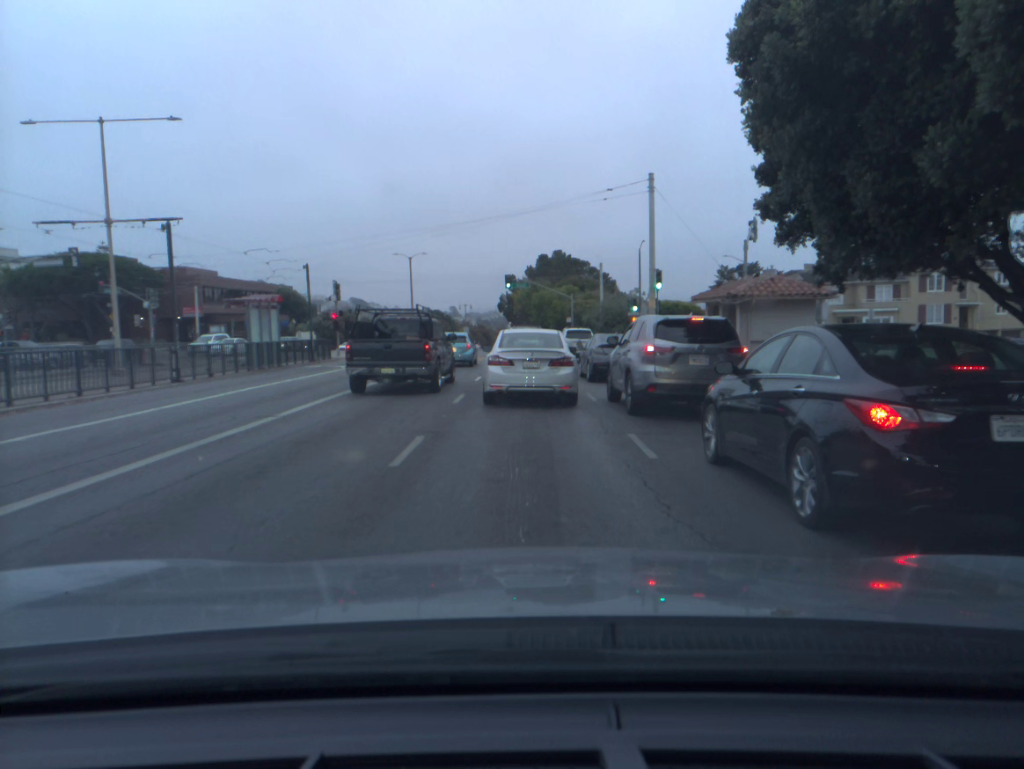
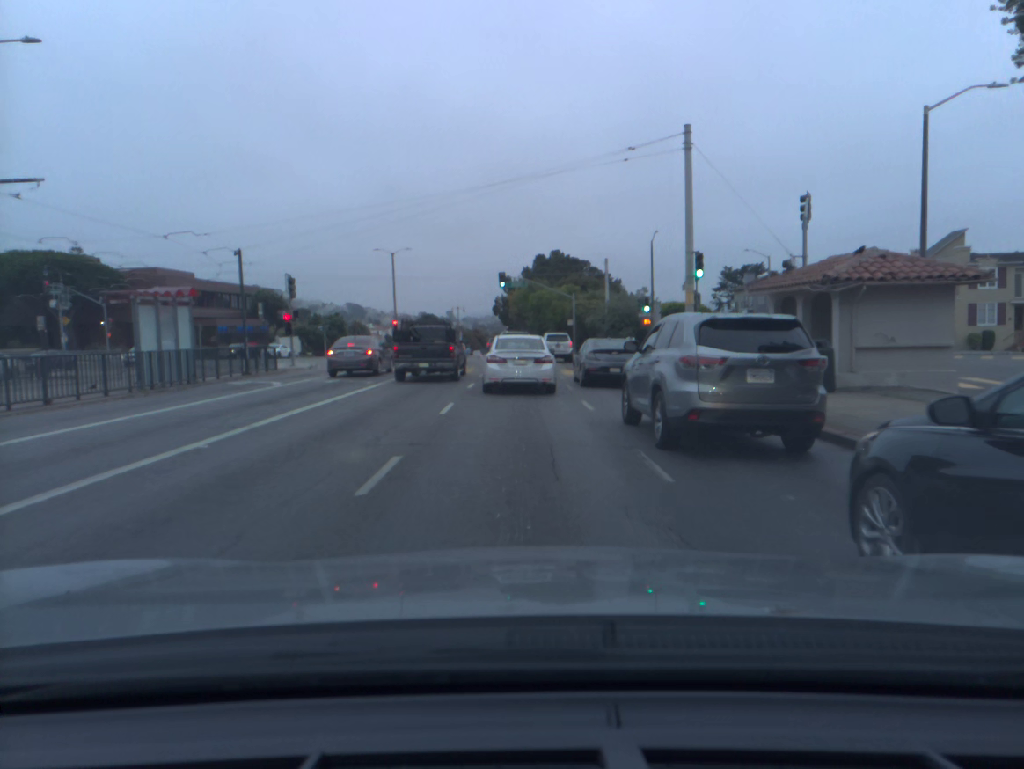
(0.0, +8.5) m; 0°
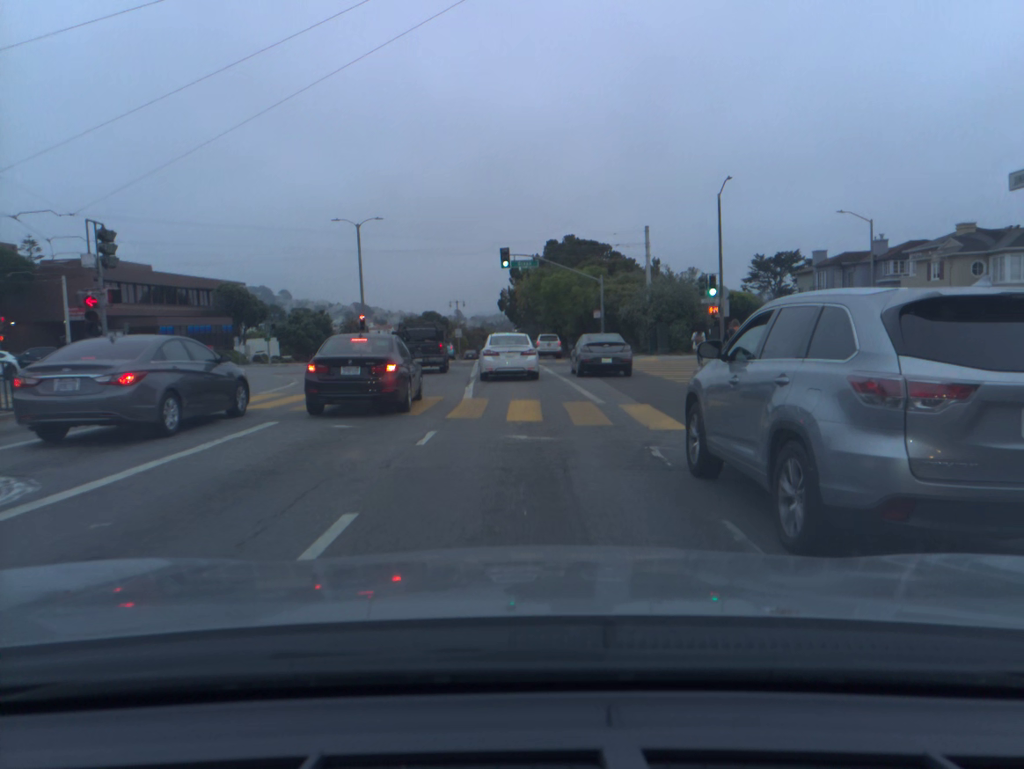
(-0.1, +17.5) m; -1°
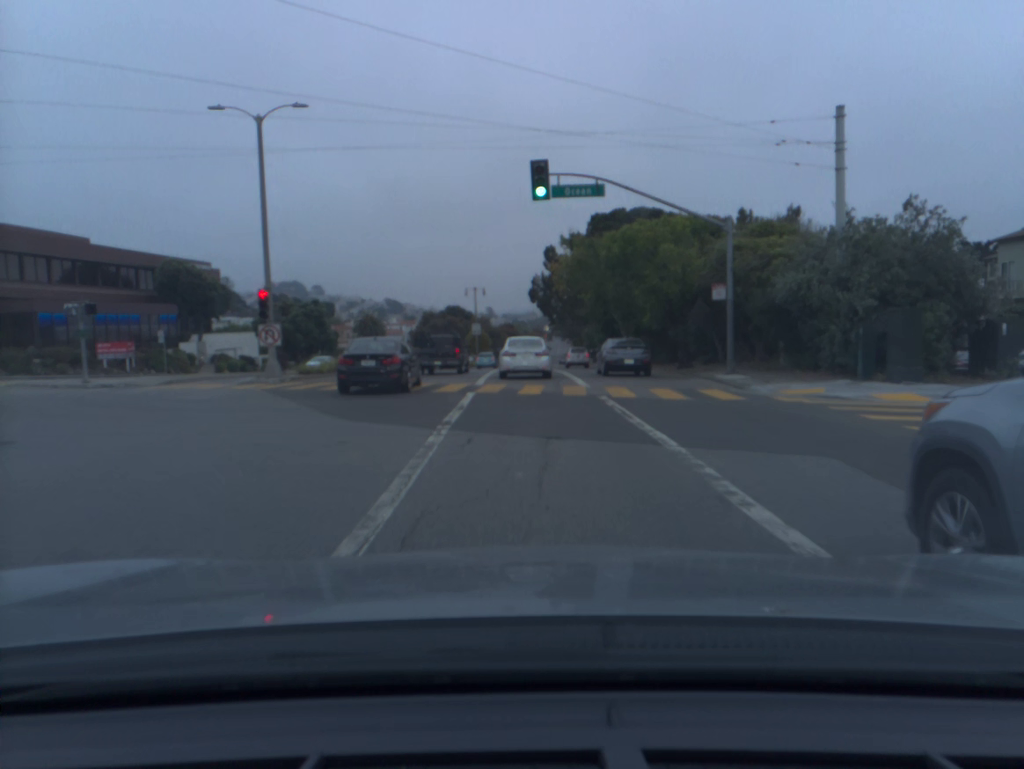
(-0.6, +25.6) m; -2°
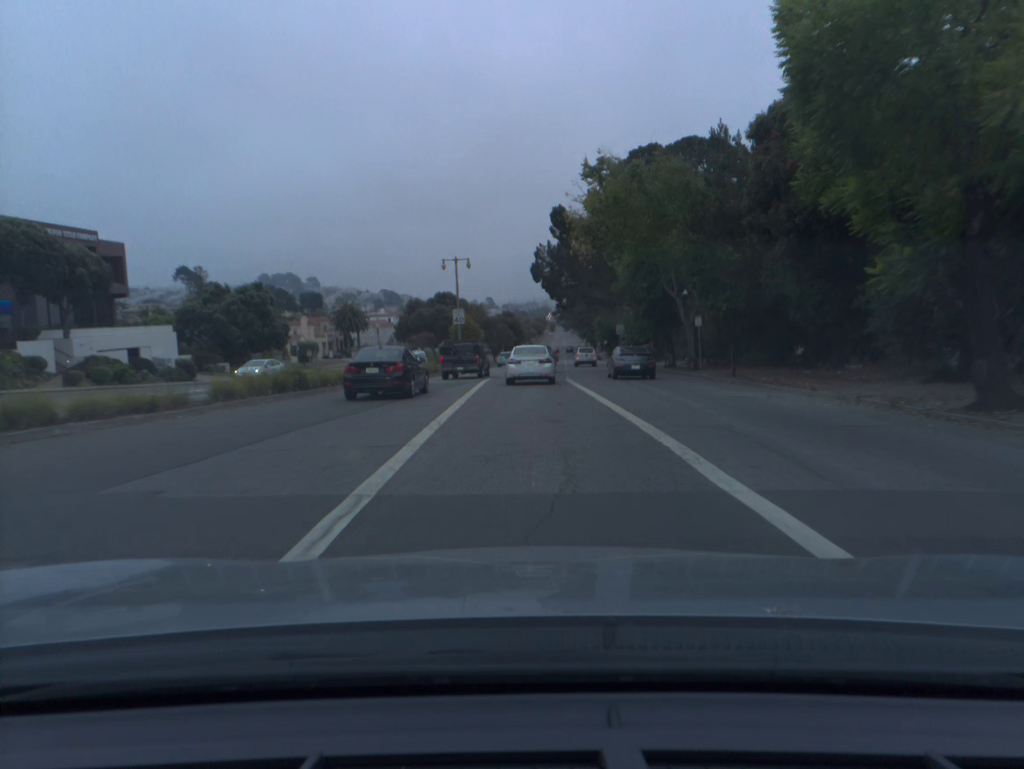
(0.0, +23.2) m; 0°
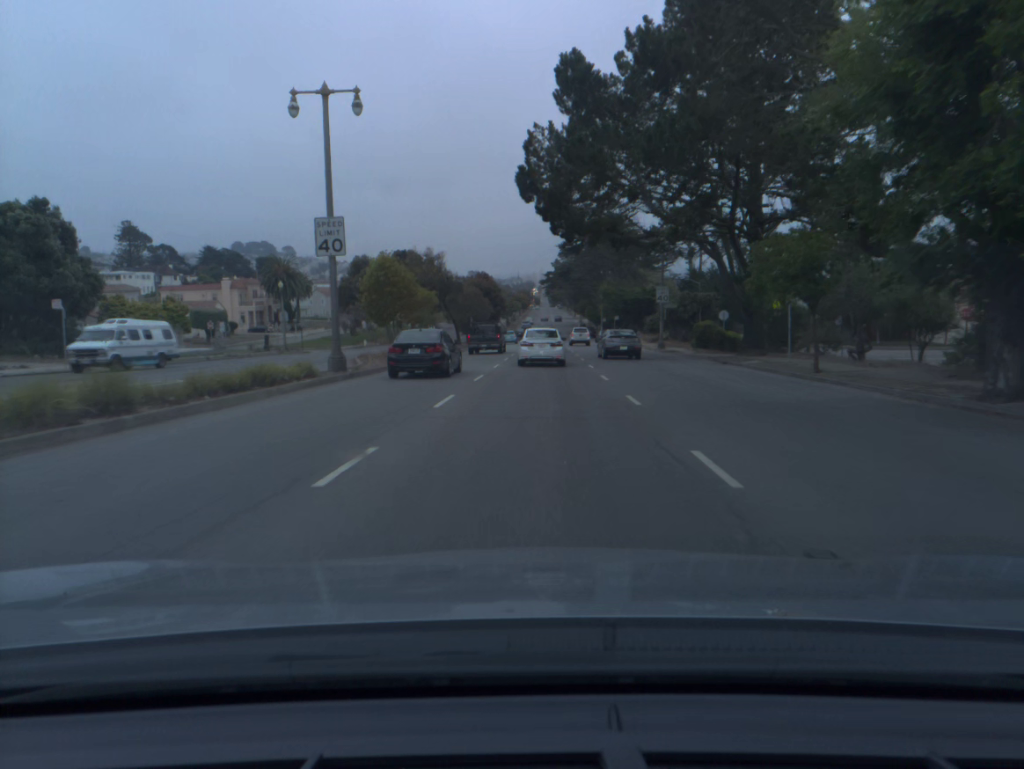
(+0.2, +35.9) m; +1°
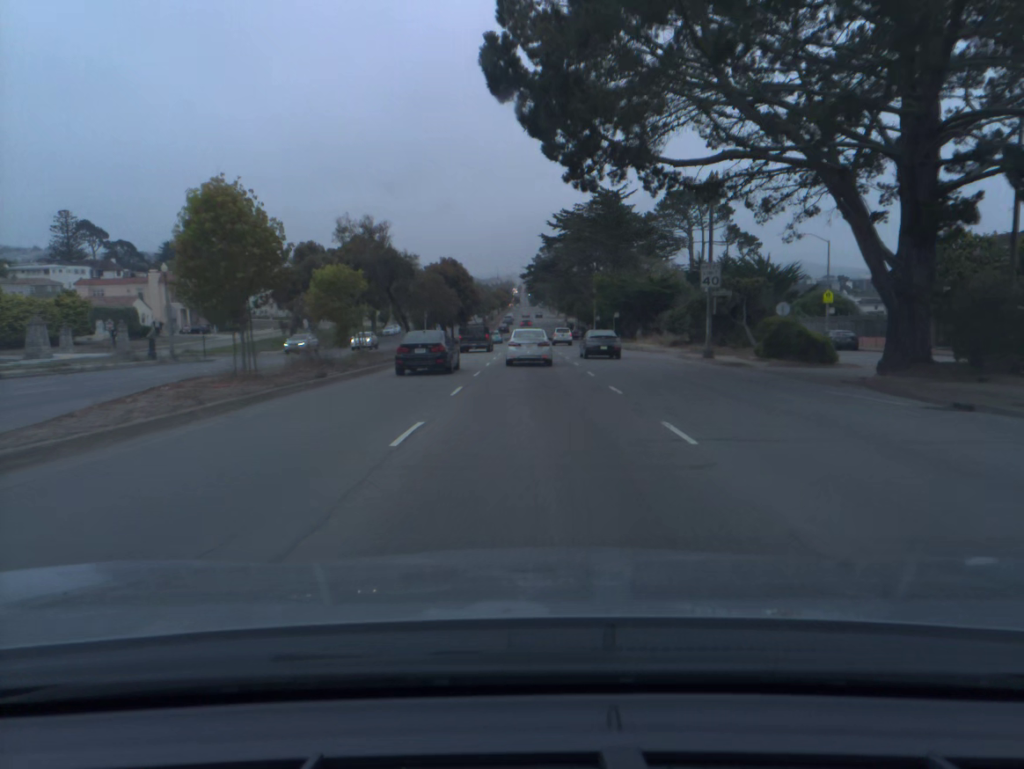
(+0.2, +19.6) m; +1°
